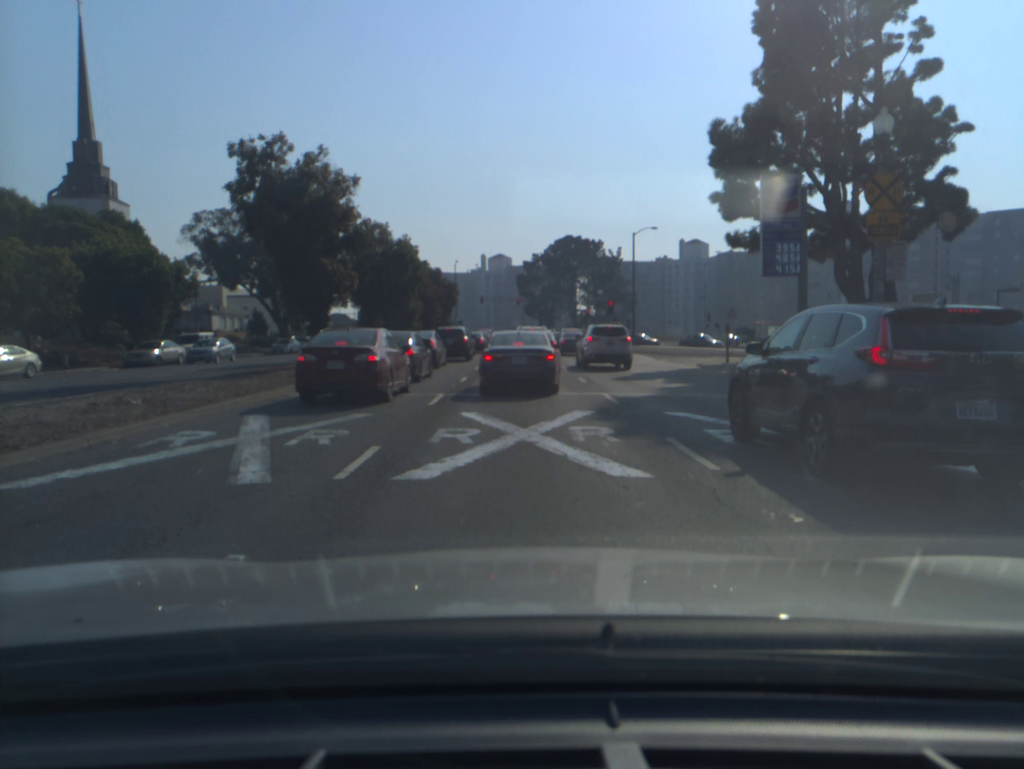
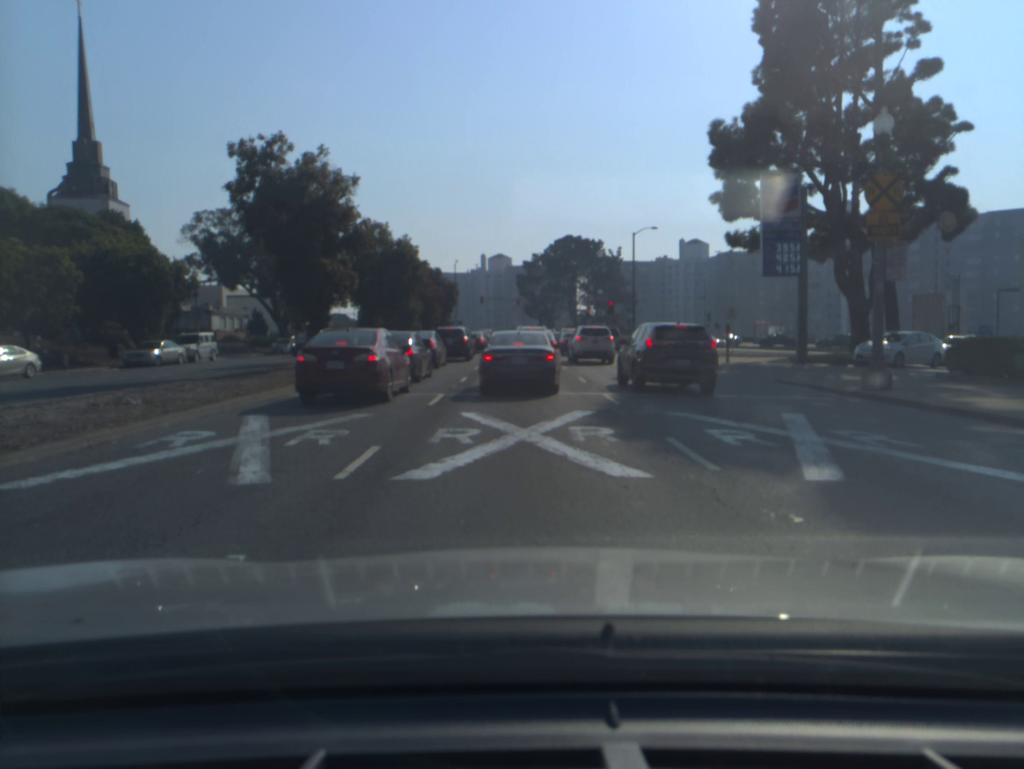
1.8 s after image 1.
(0.0, 0.0) m; 0°
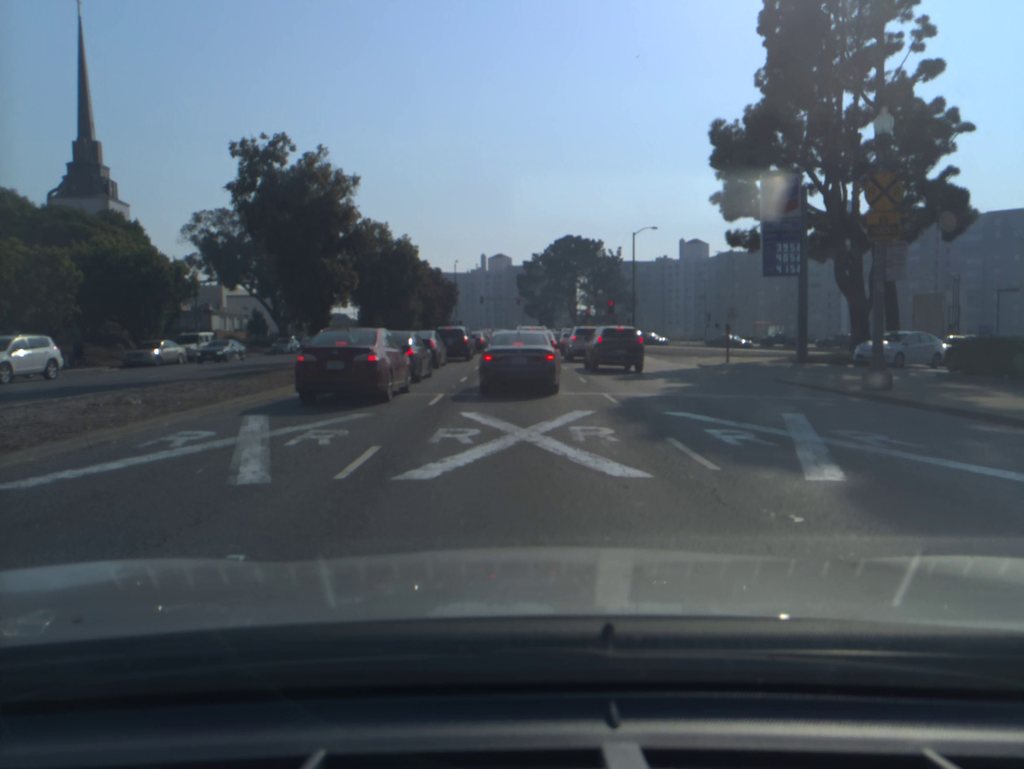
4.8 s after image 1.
(0.0, 0.0) m; 0°
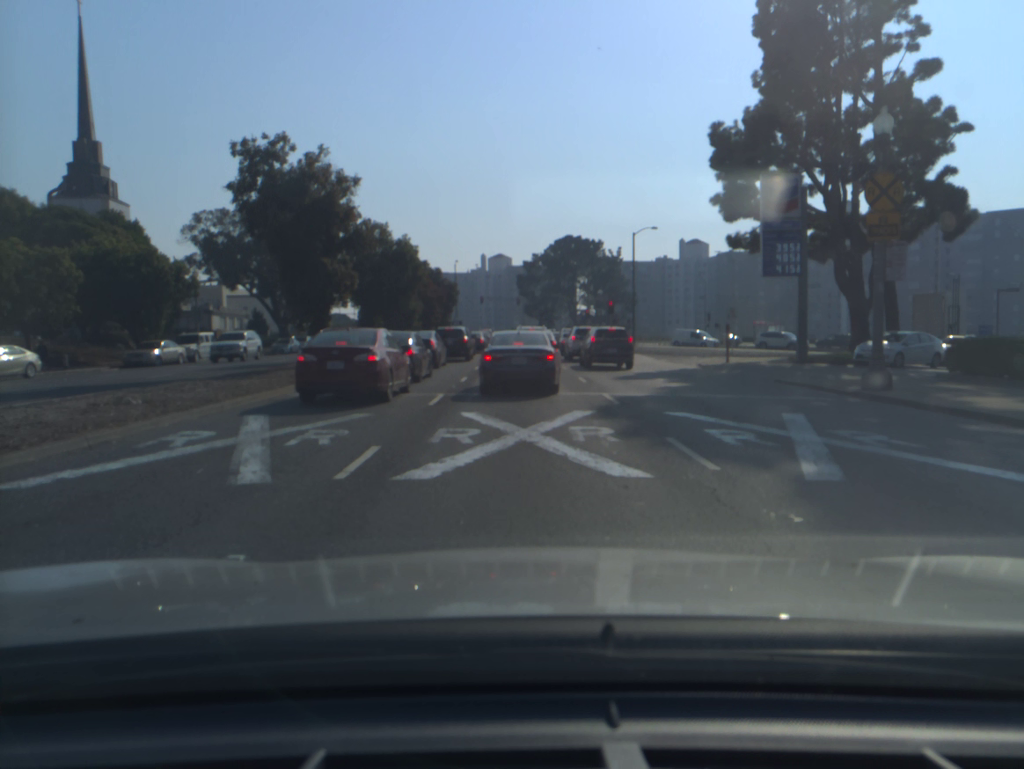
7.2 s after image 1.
(0.0, 0.0) m; 0°
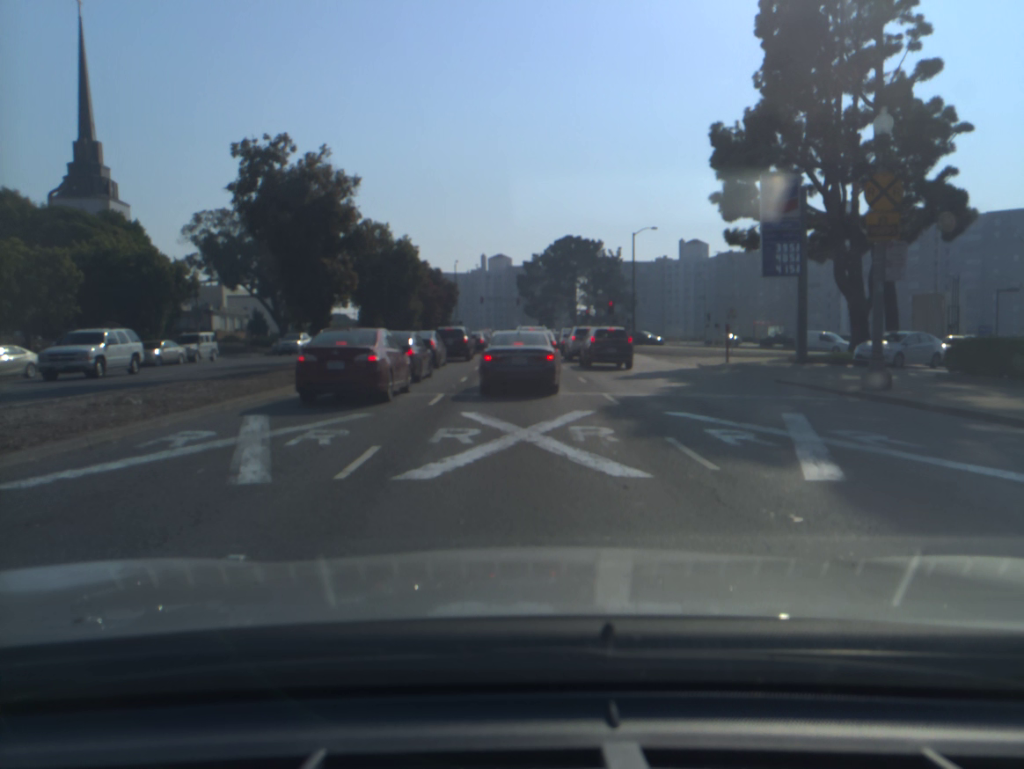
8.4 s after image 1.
(0.0, 0.0) m; 0°
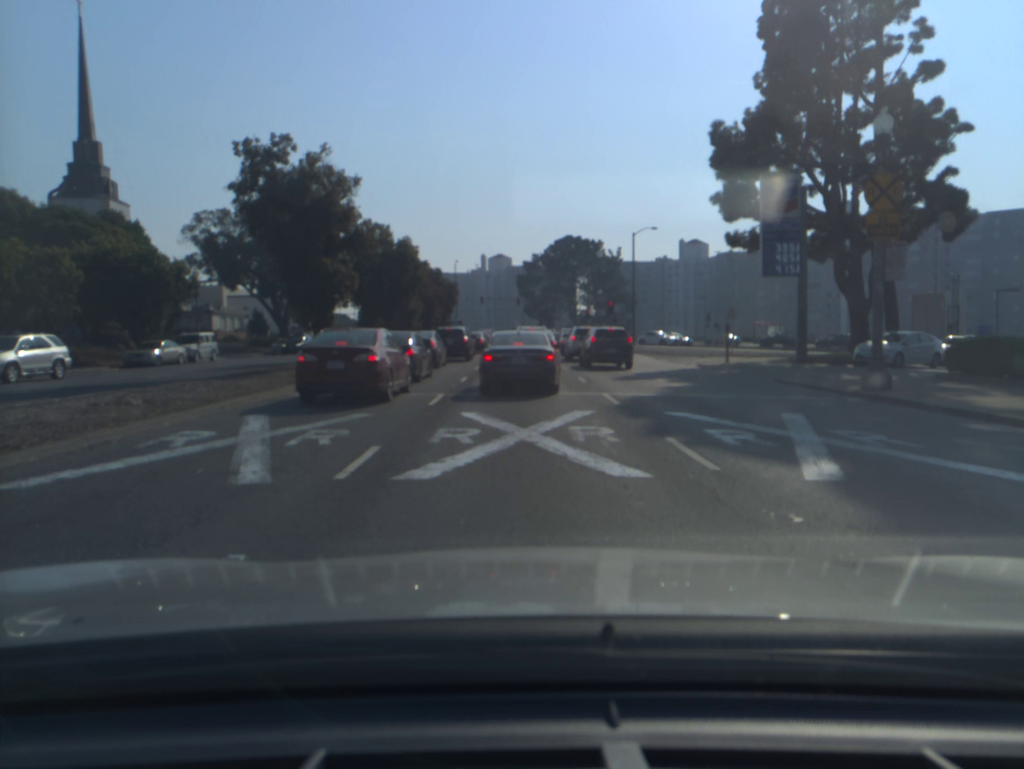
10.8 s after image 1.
(0.0, 0.0) m; 0°
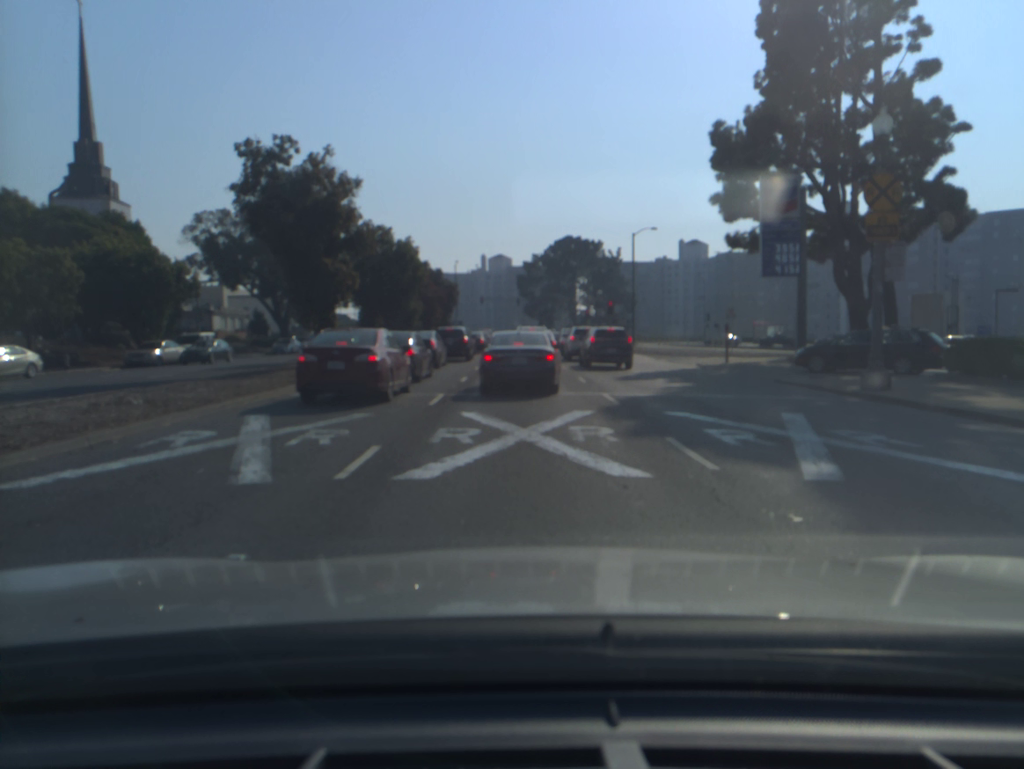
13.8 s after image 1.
(0.0, 0.0) m; 0°
